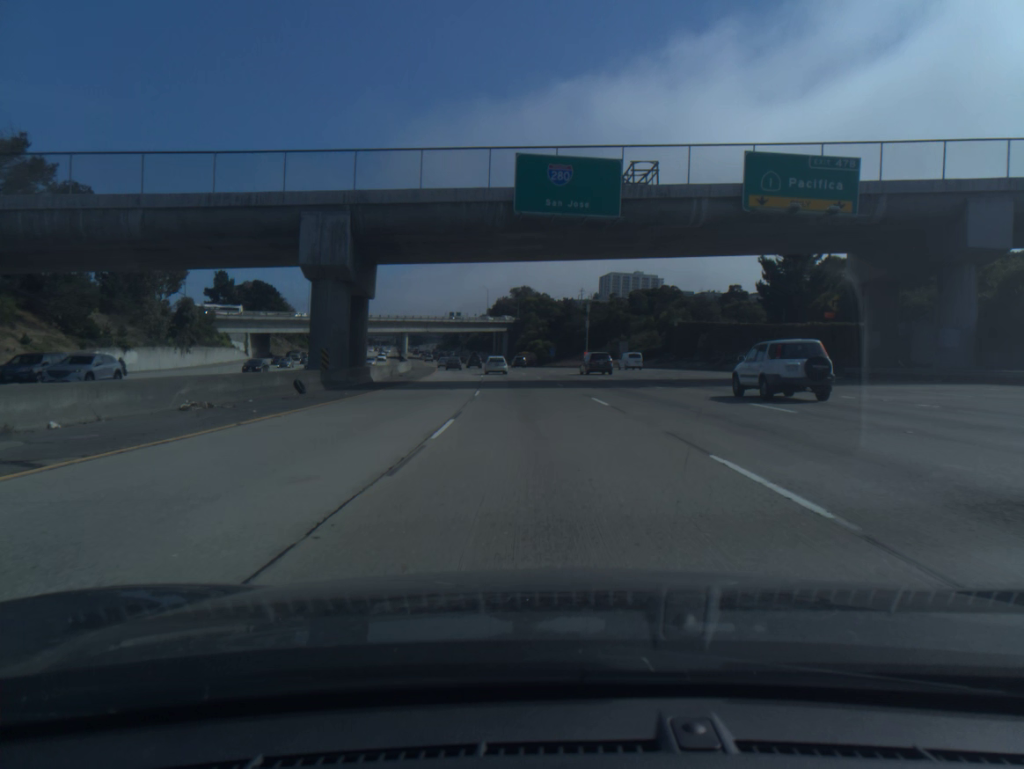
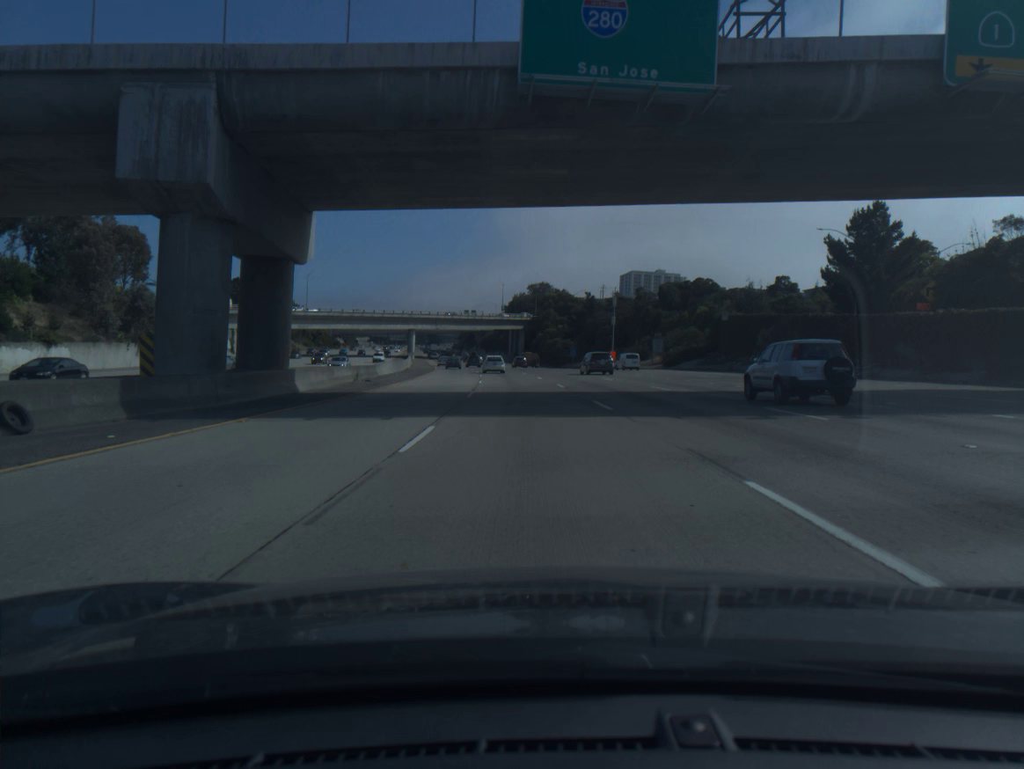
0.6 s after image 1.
(-0.2, +16.6) m; -1°
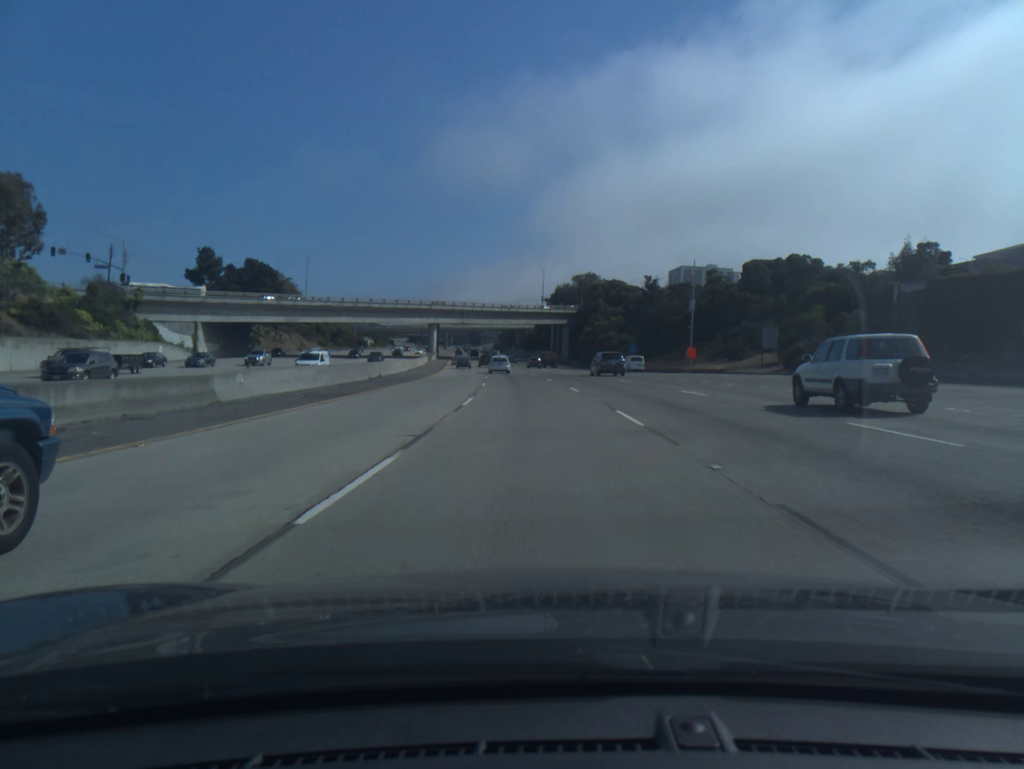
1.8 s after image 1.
(-0.9, +33.4) m; -3°
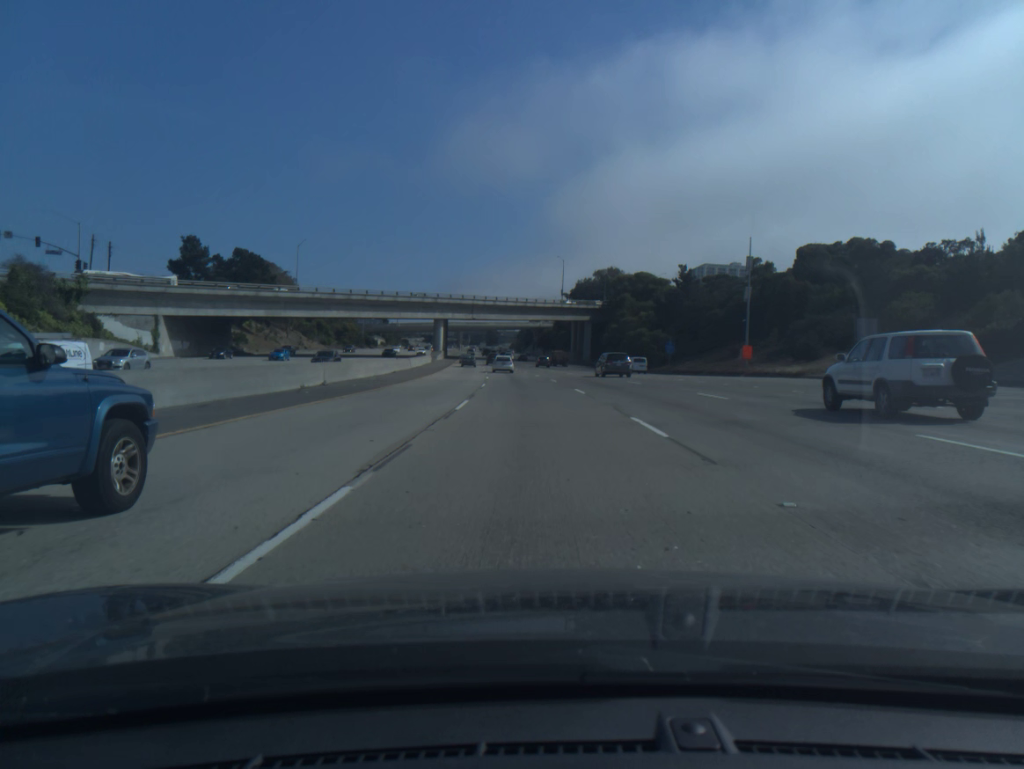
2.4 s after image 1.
(-0.2, +16.9) m; -1°
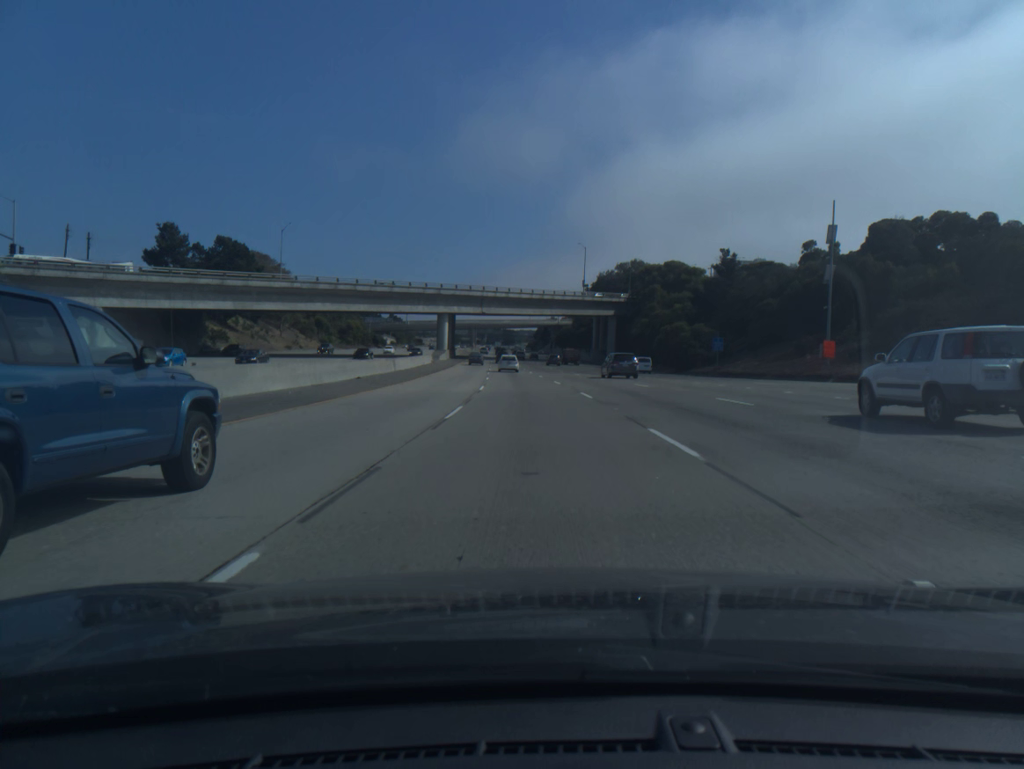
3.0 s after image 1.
(-0.2, +17.0) m; -1°
